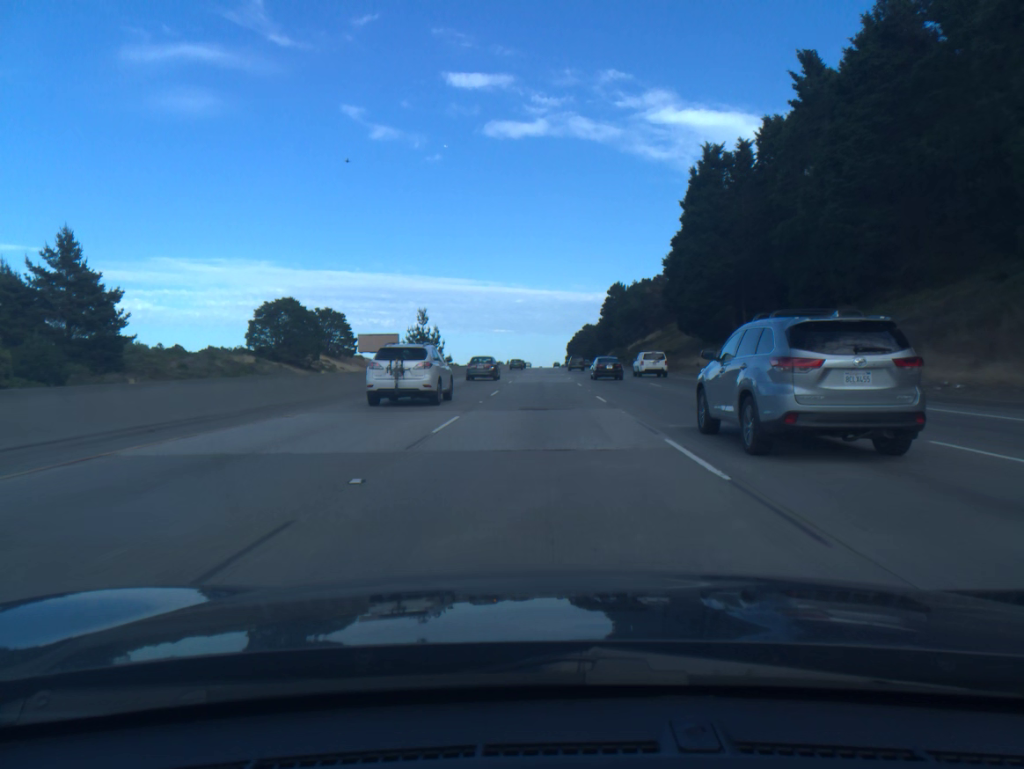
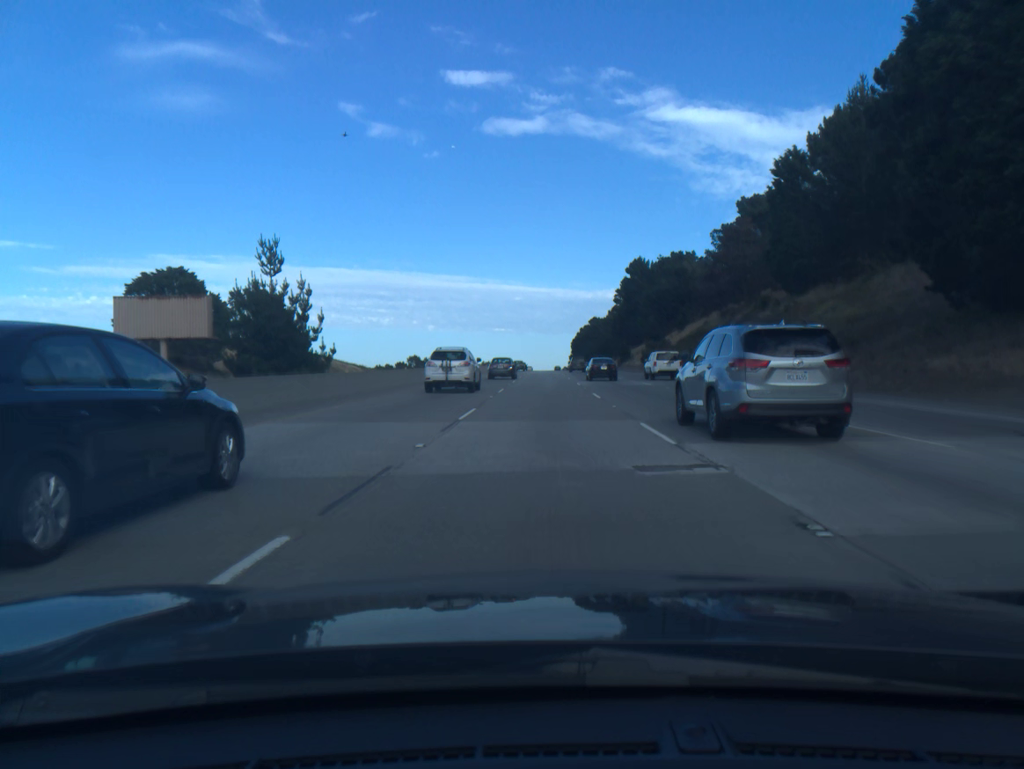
(-0.1, +55.0) m; 0°
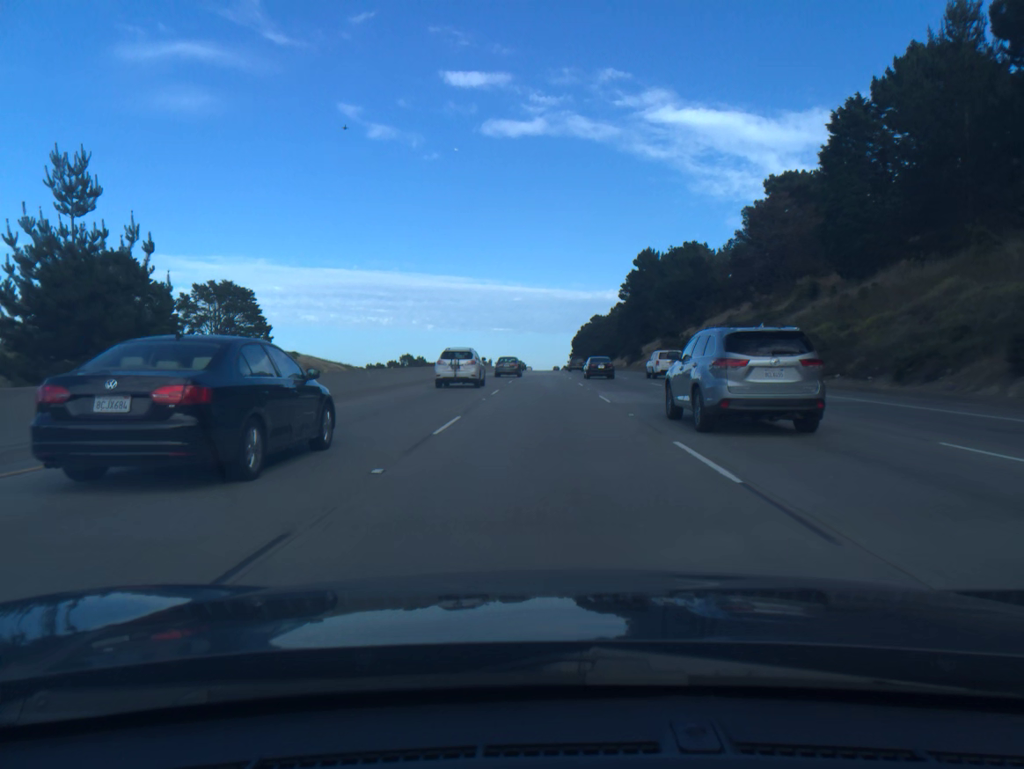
(0.0, +18.3) m; 0°
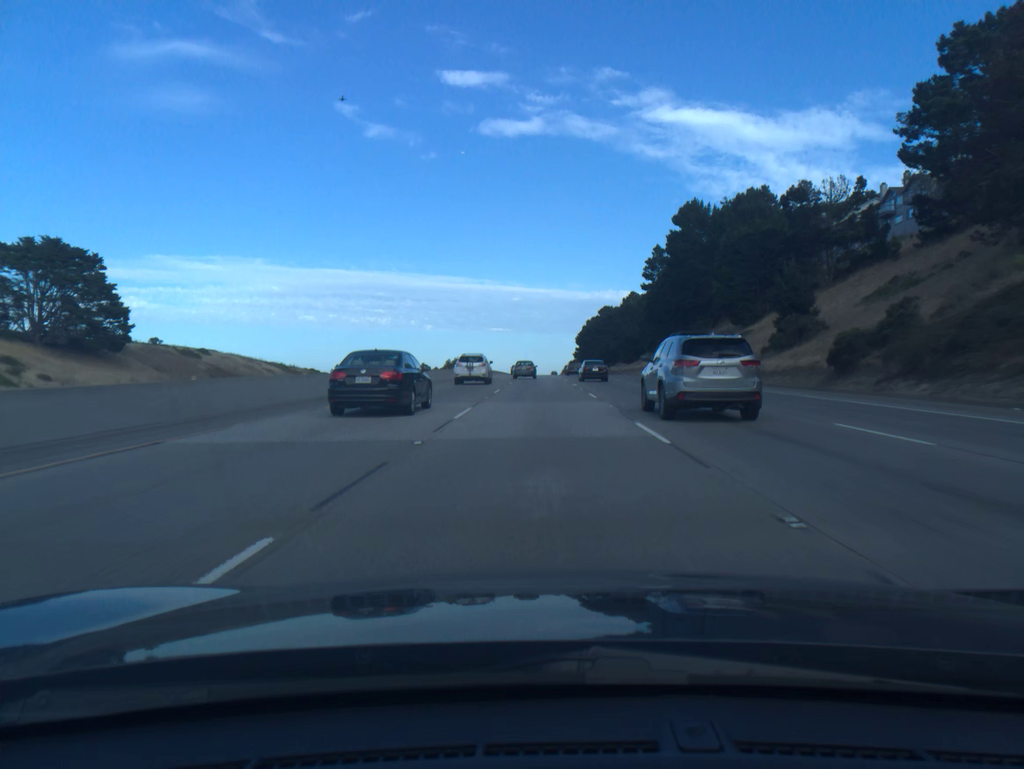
(+0.1, +54.9) m; 0°
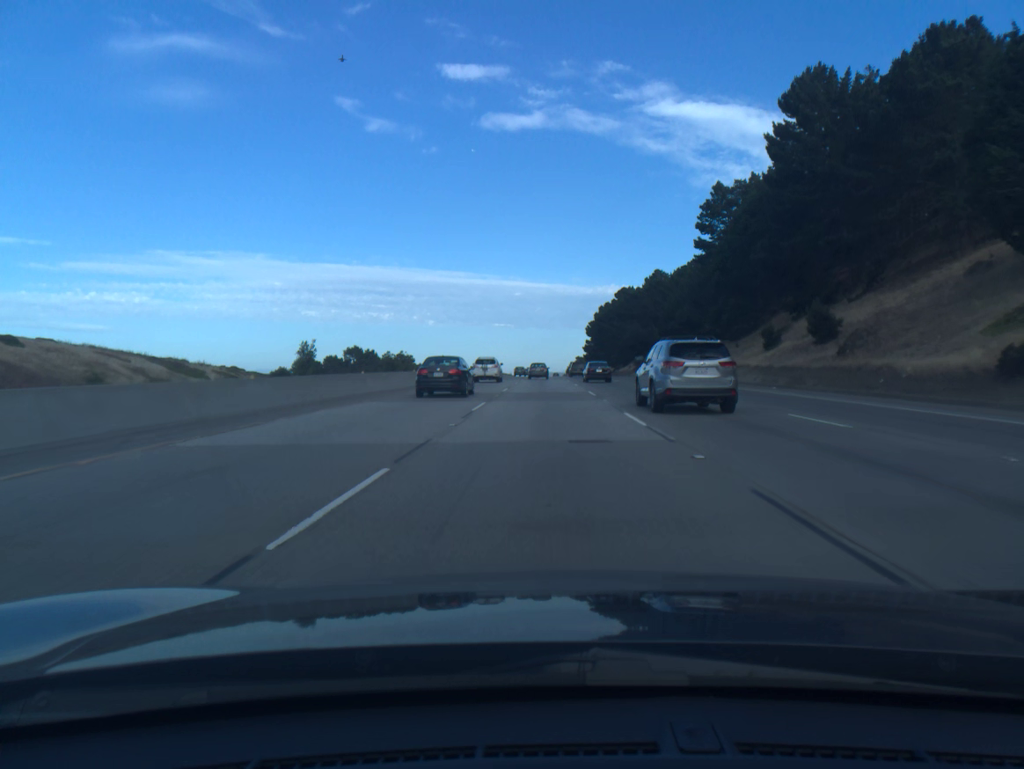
(-0.2, +54.9) m; 0°
